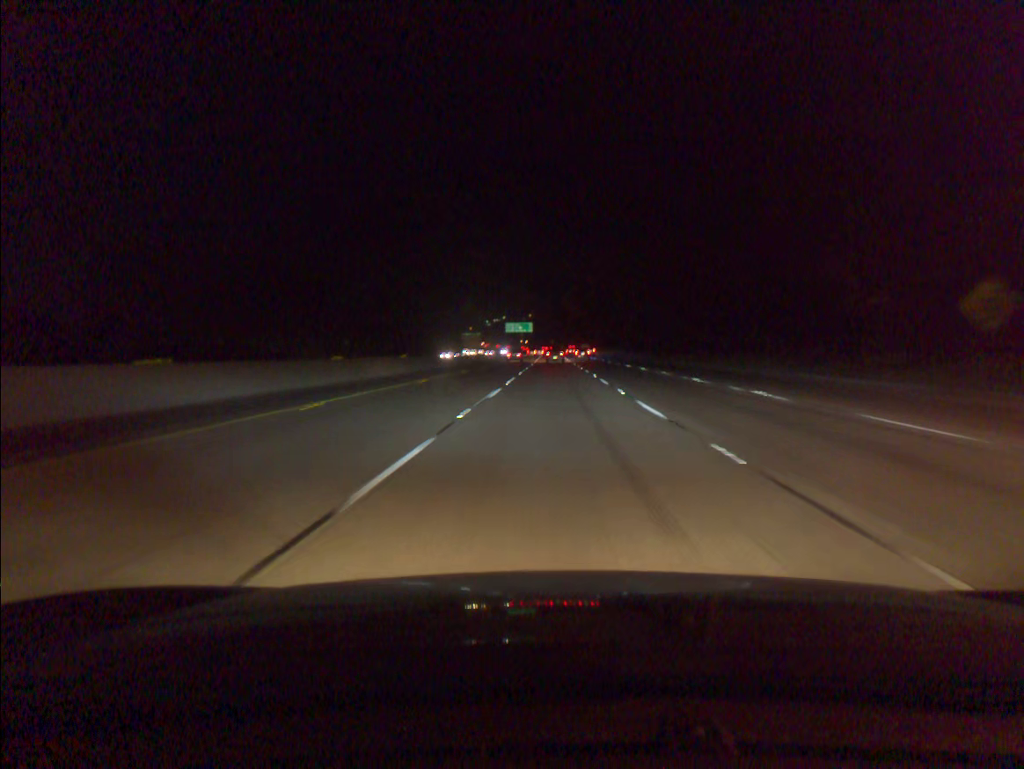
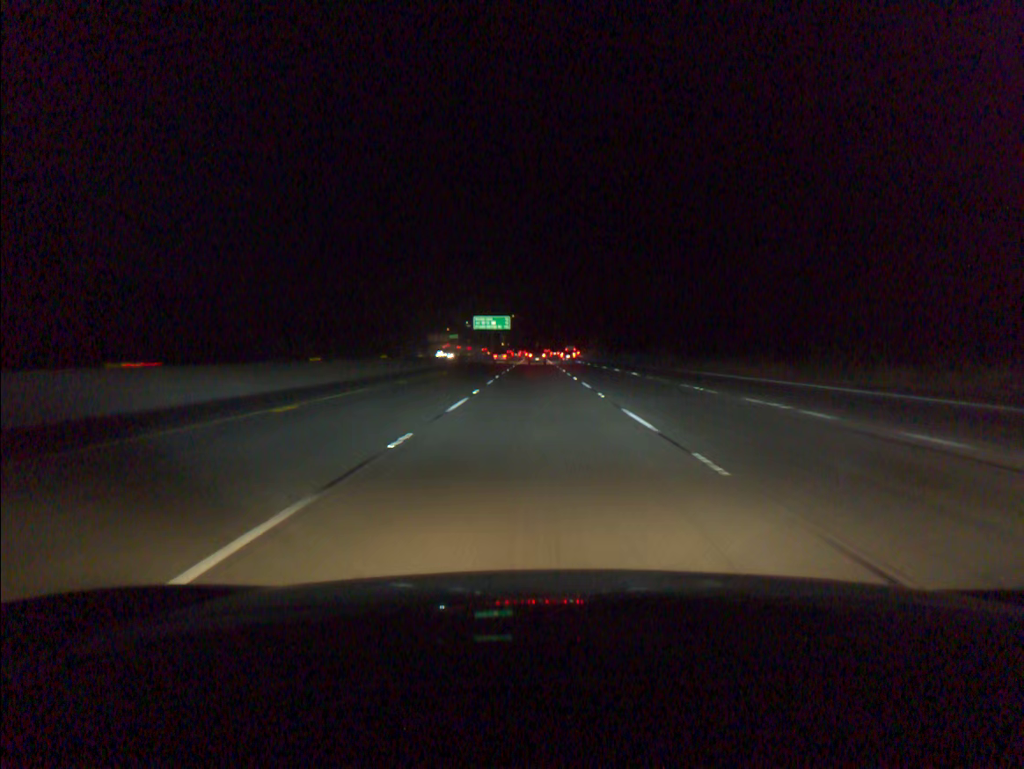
(+1.0, +58.5) m; +1°
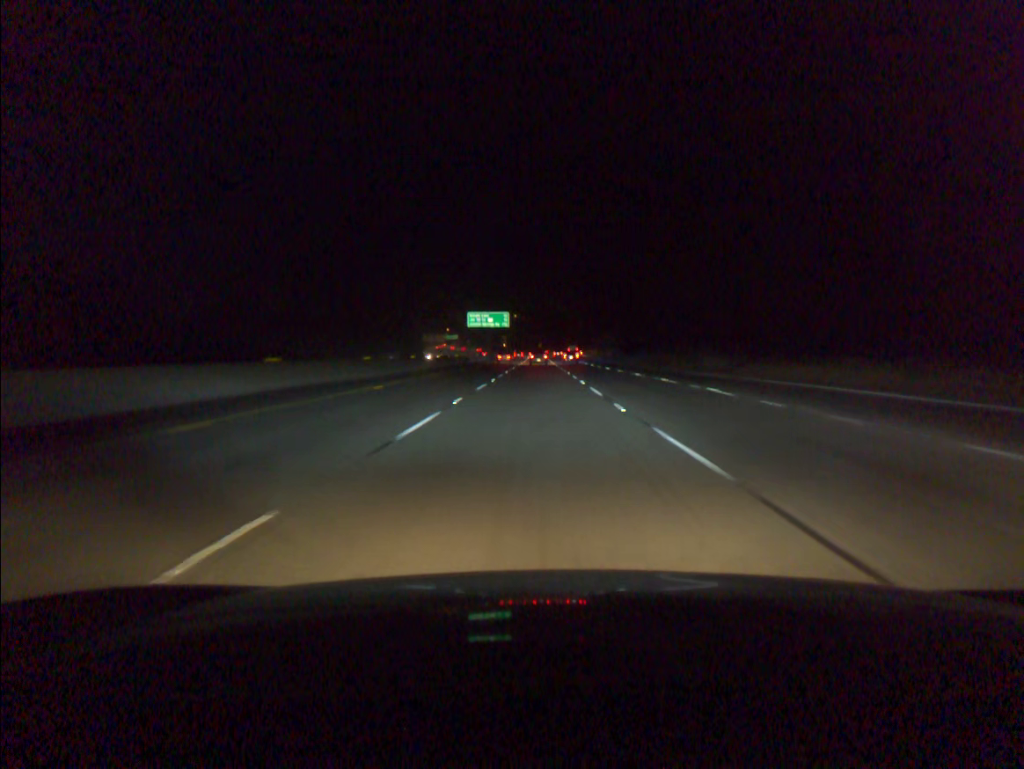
(0.0, +19.4) m; 0°
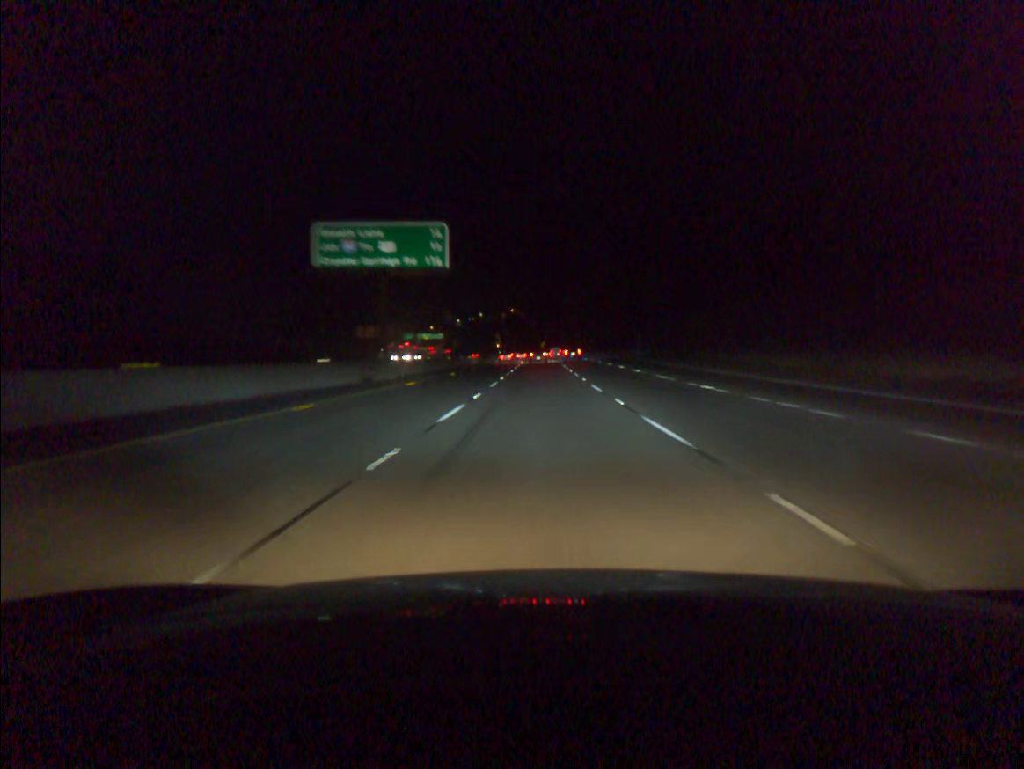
(-0.5, +96.9) m; 0°
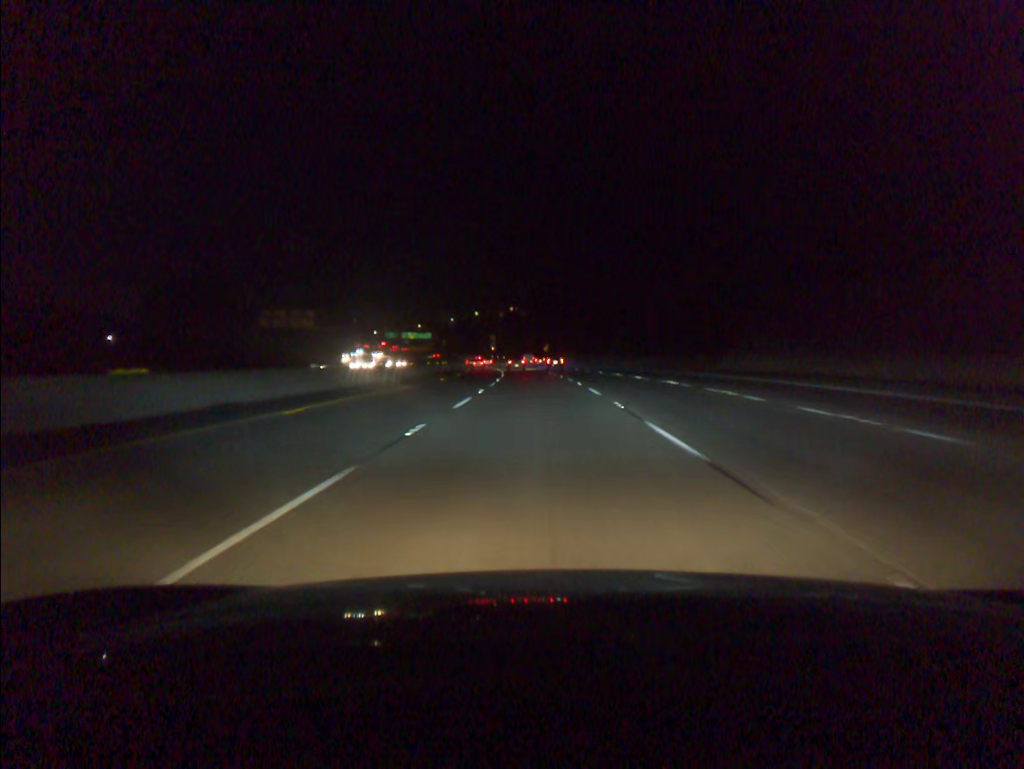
(0.0, +58.4) m; 0°
